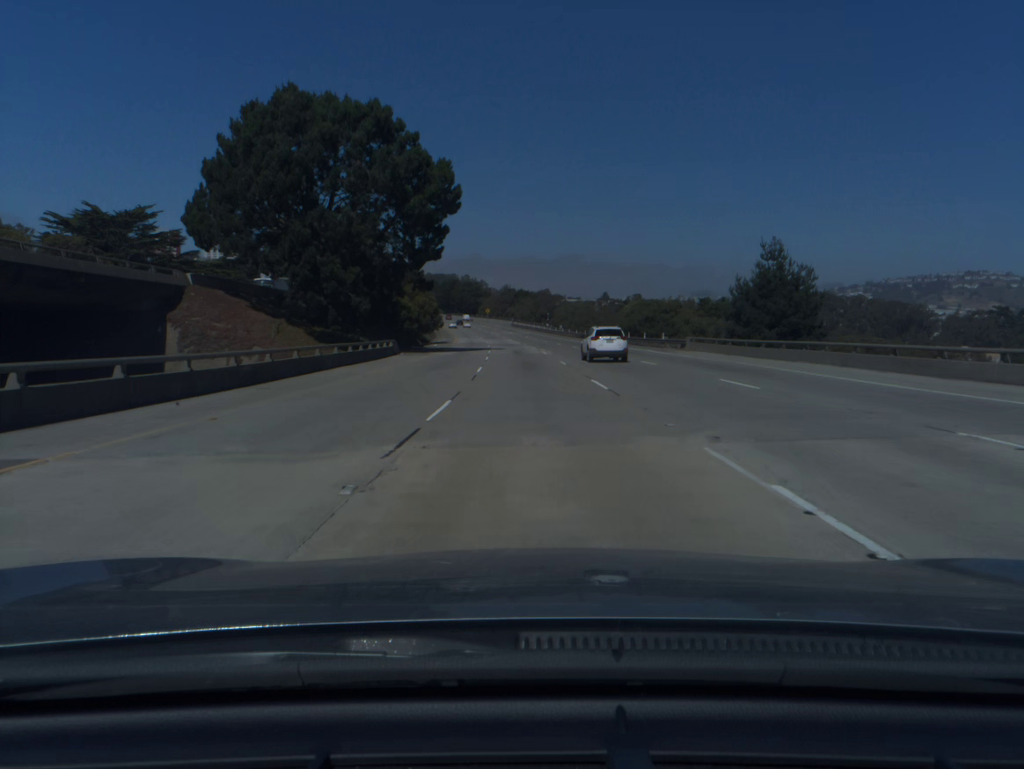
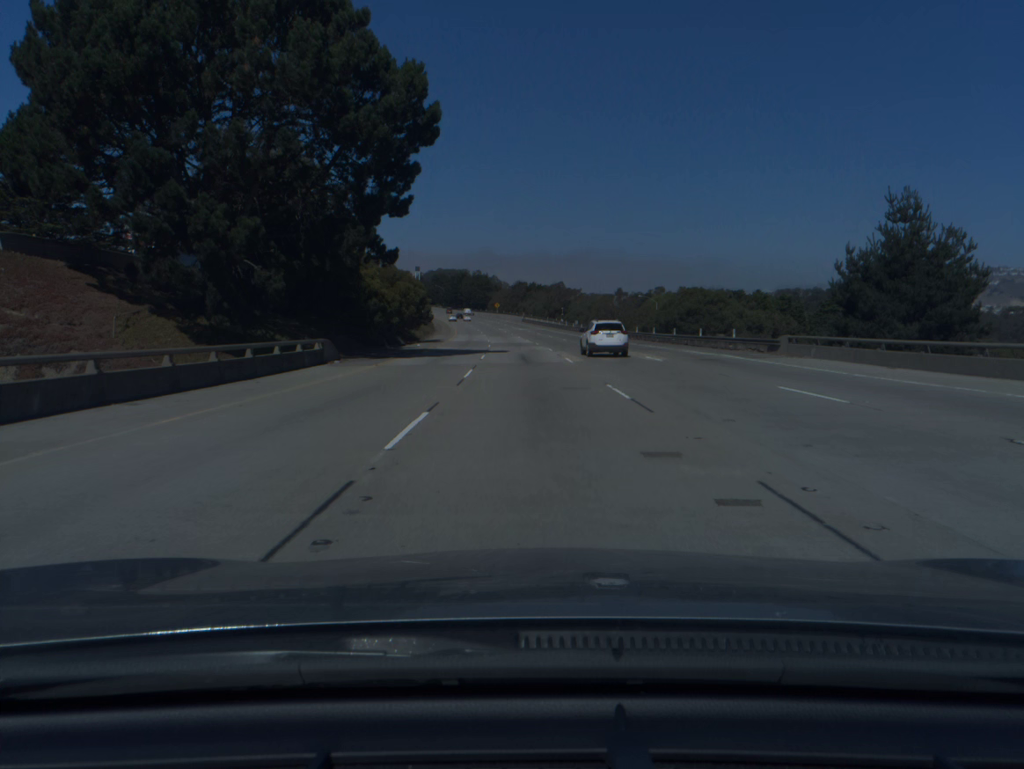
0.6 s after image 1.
(-0.1, +19.3) m; -1°
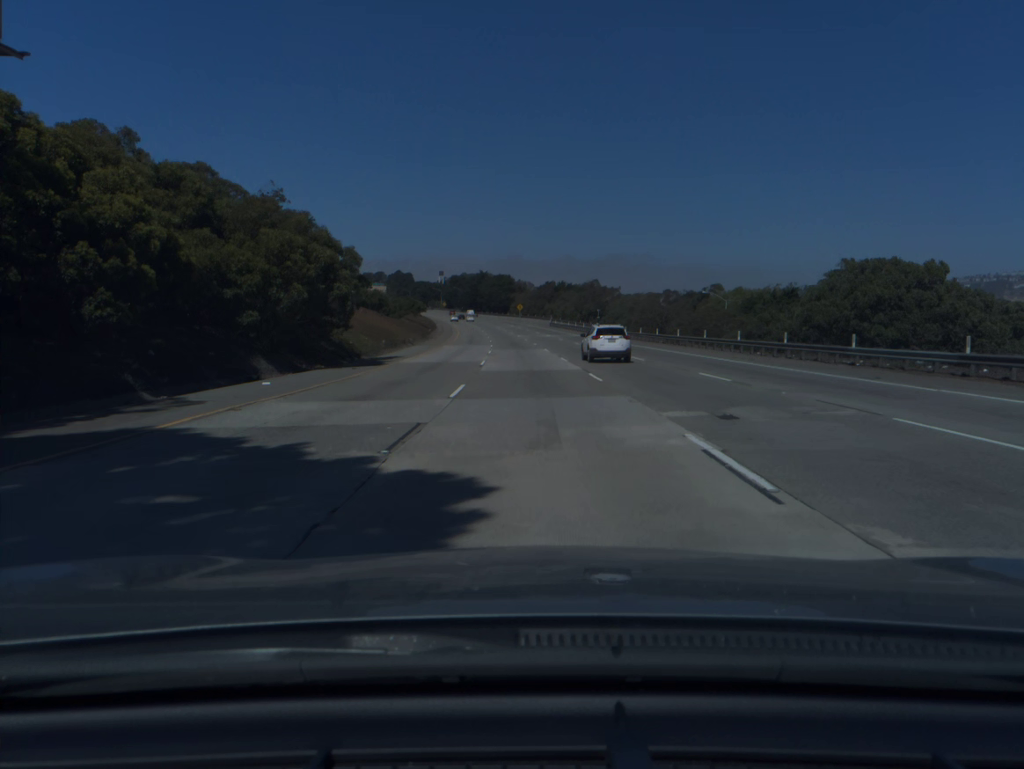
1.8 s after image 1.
(-0.6, +38.6) m; -2°
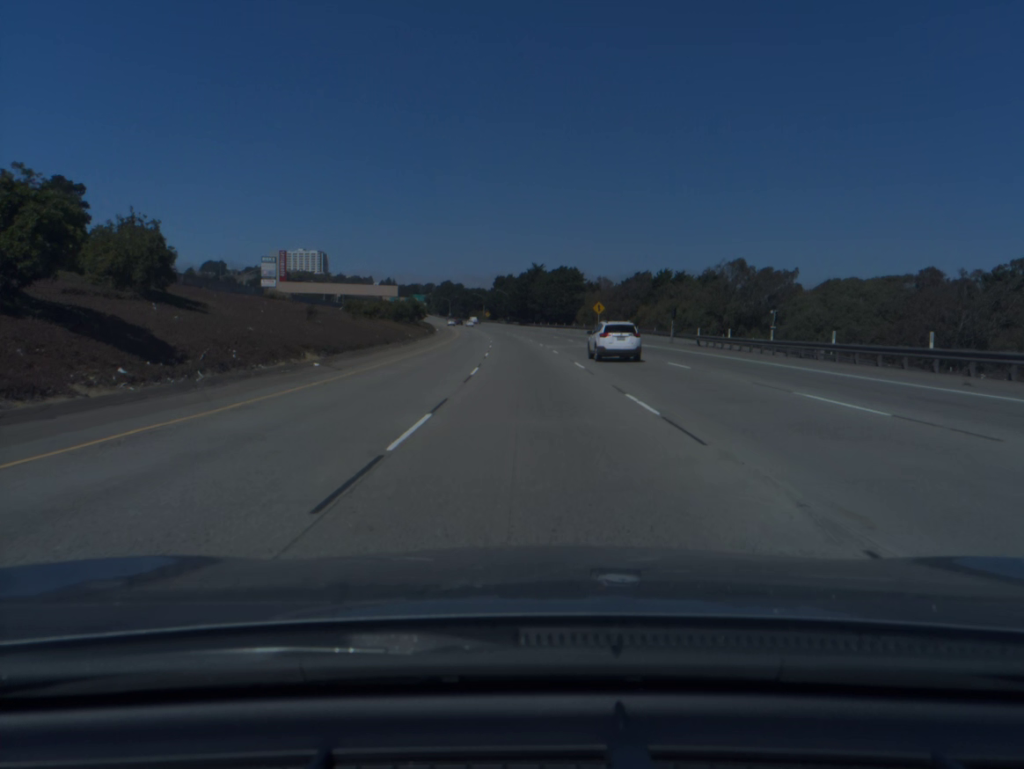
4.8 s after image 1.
(-3.8, +96.2) m; -5°
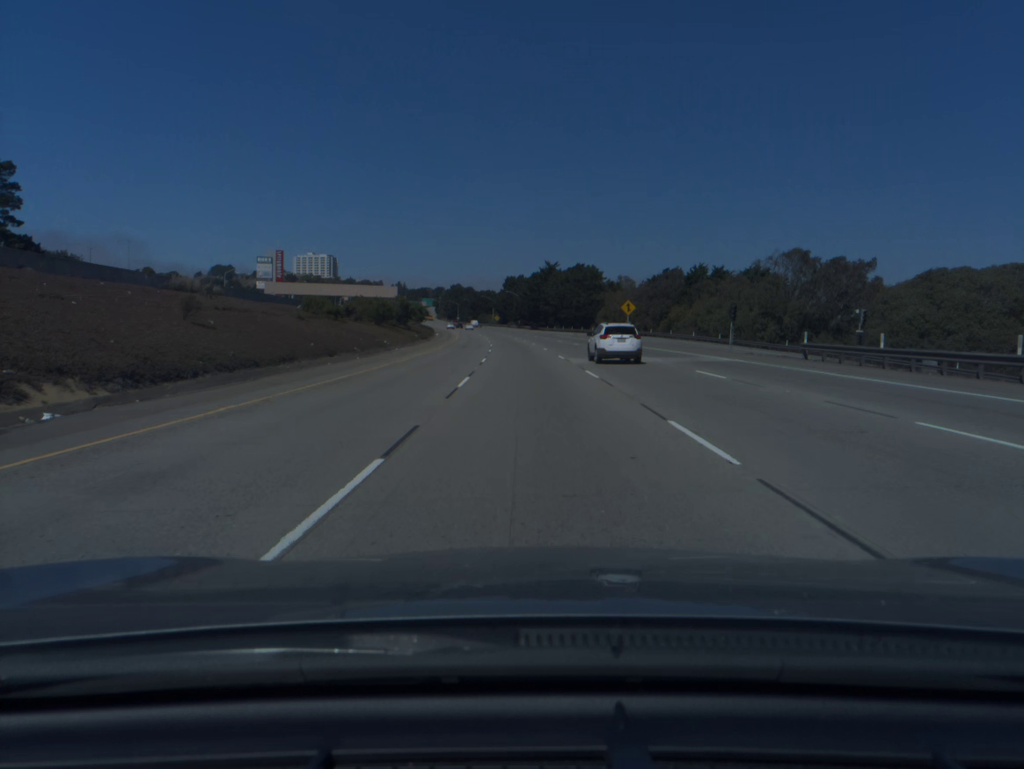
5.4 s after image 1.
(-0.1, +19.2) m; -1°
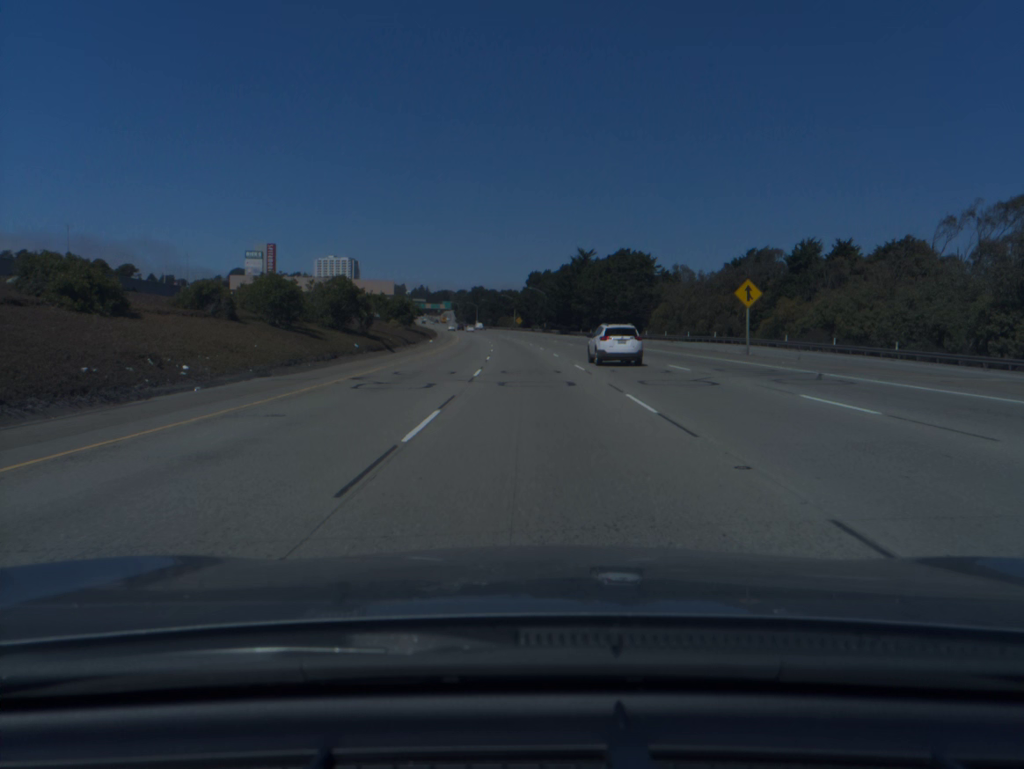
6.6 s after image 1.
(-0.6, +38.5) m; -2°
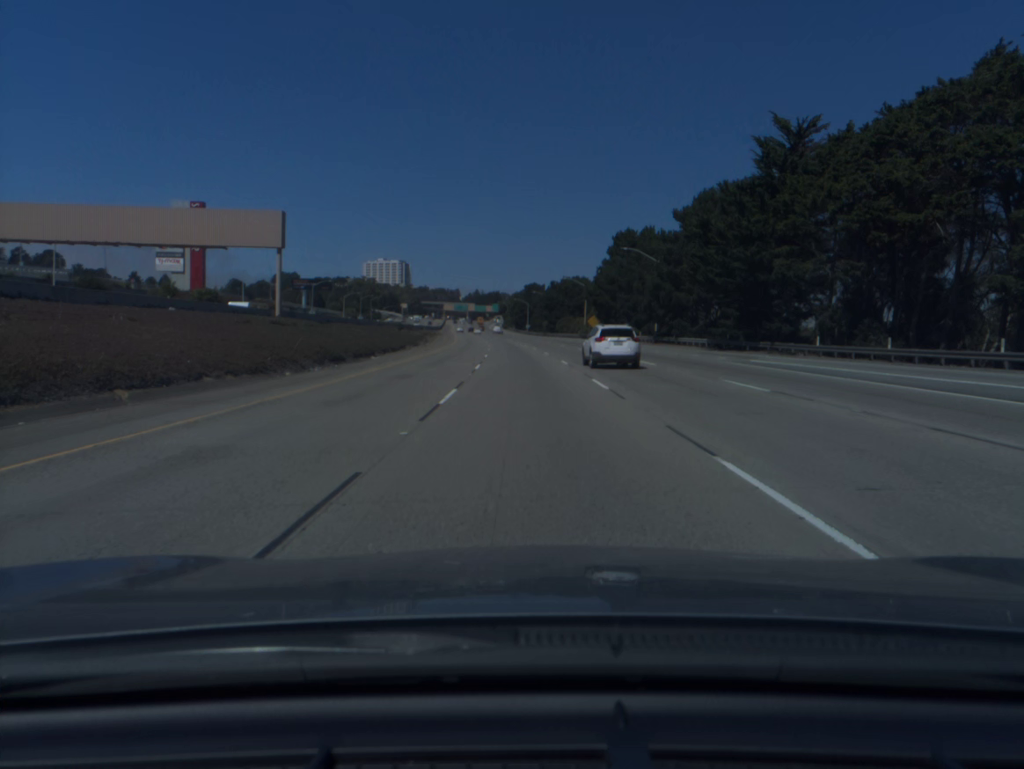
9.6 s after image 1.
(-3.6, +96.4) m; -4°
